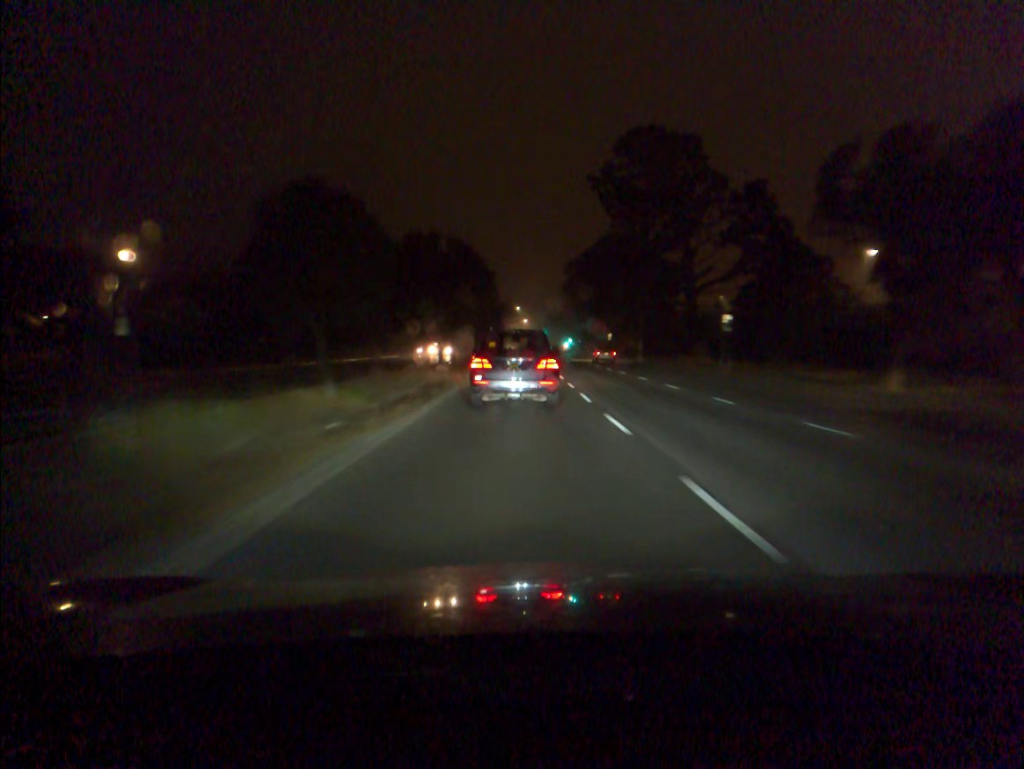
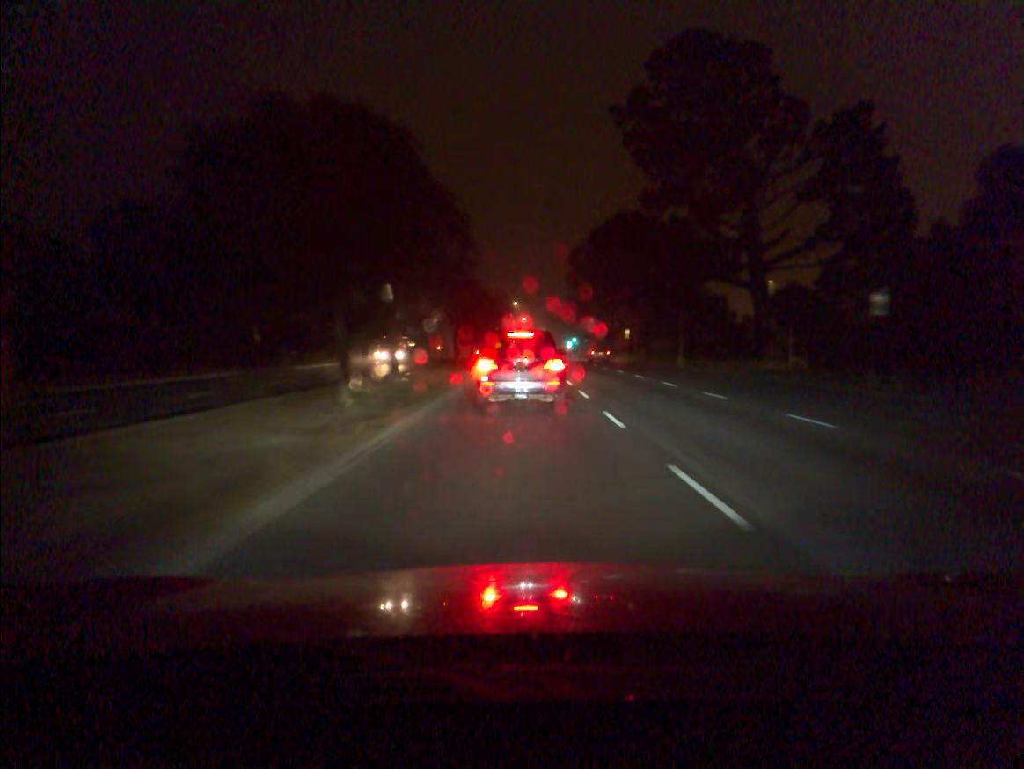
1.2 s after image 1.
(0.0, +20.7) m; 0°
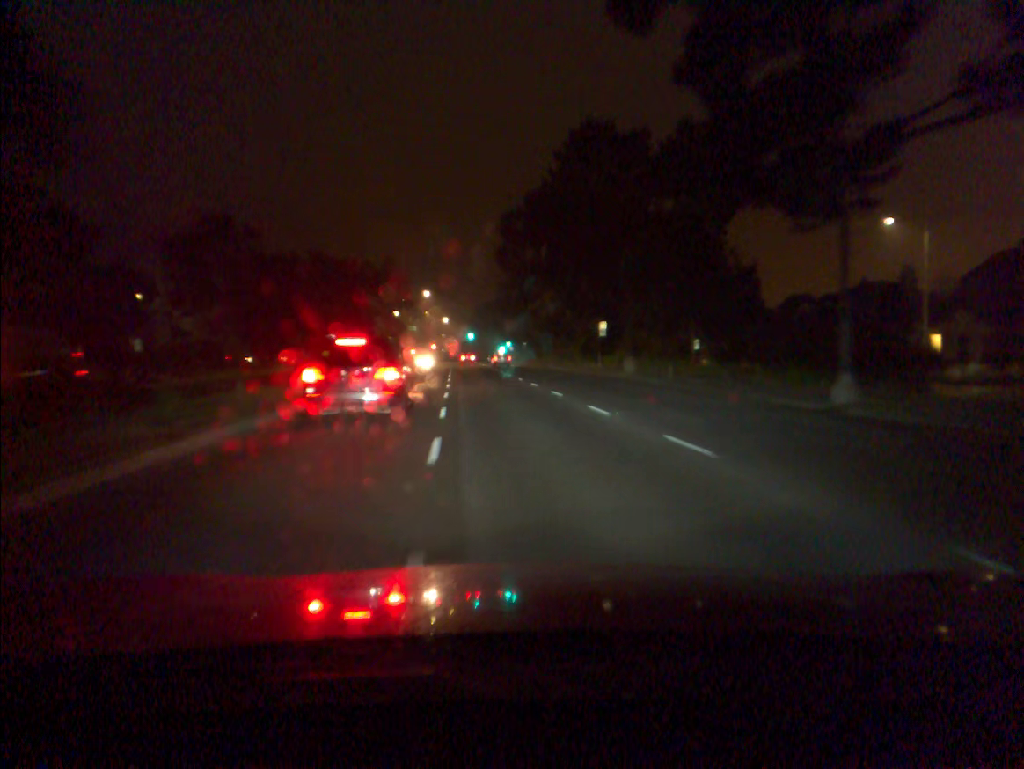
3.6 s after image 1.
(+2.0, +40.2) m; +5°
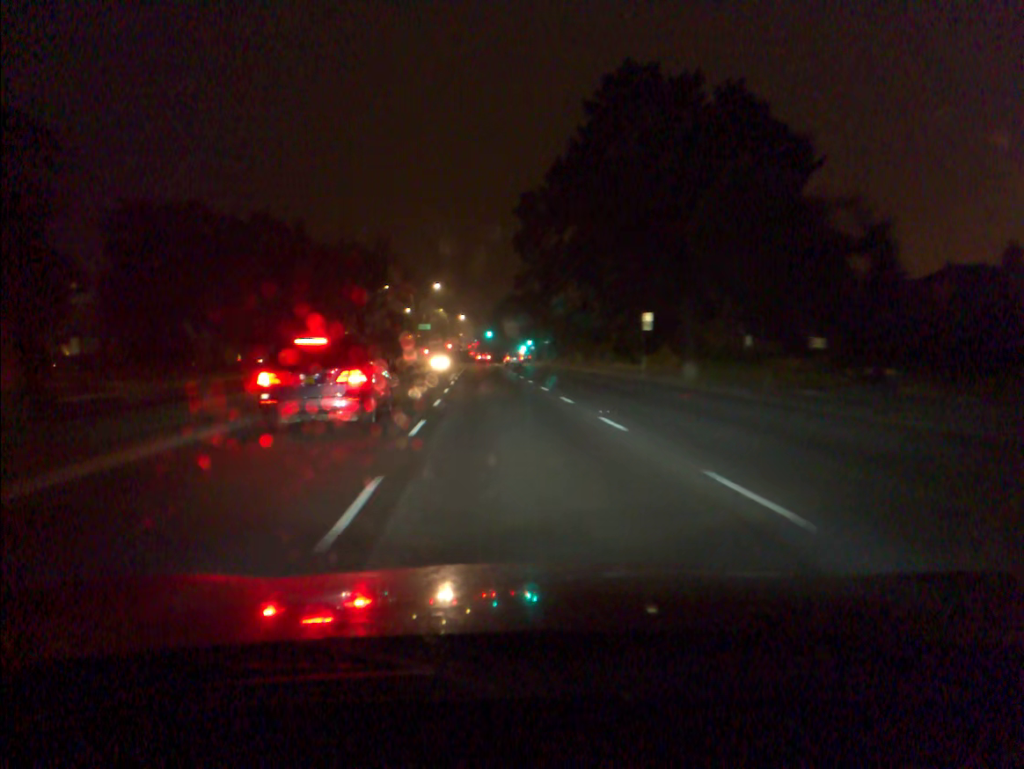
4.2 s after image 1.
(-0.1, +10.9) m; -2°
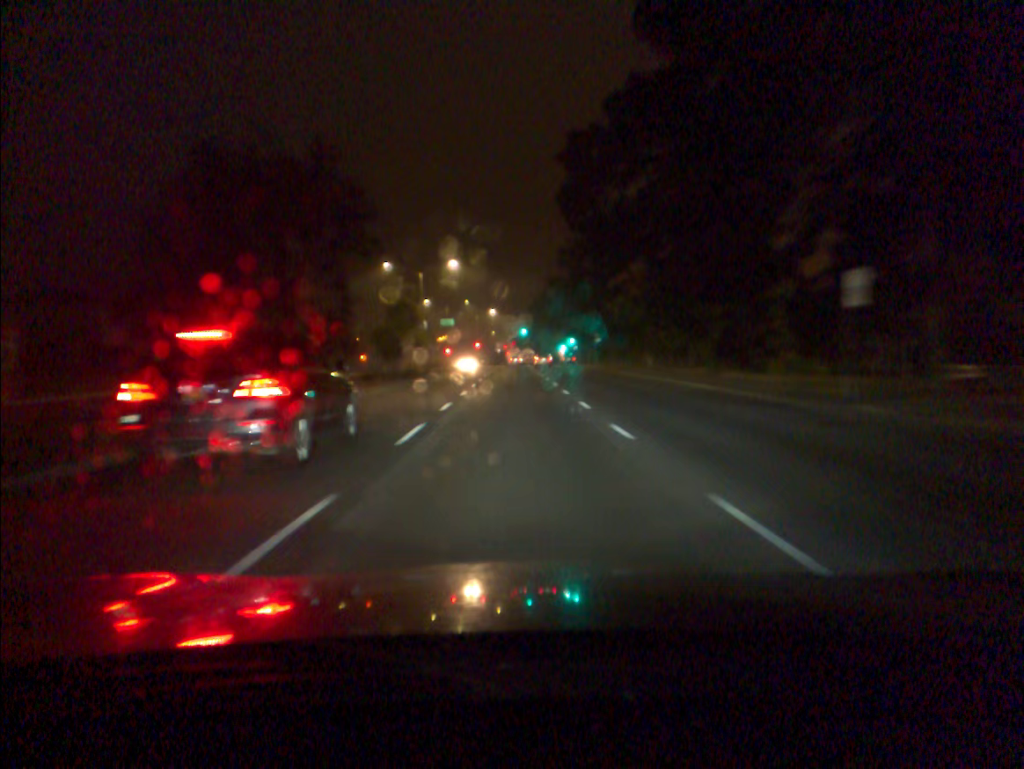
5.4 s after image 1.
(-0.6, +22.9) m; -3°
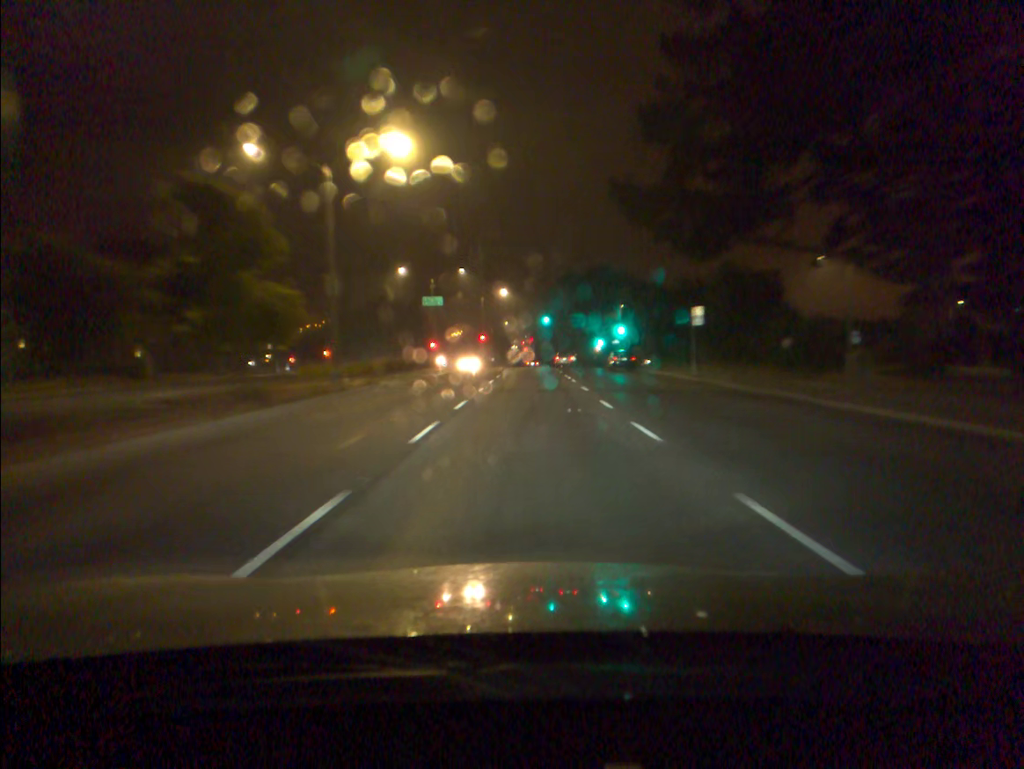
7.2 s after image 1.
(-0.5, +37.1) m; -1°
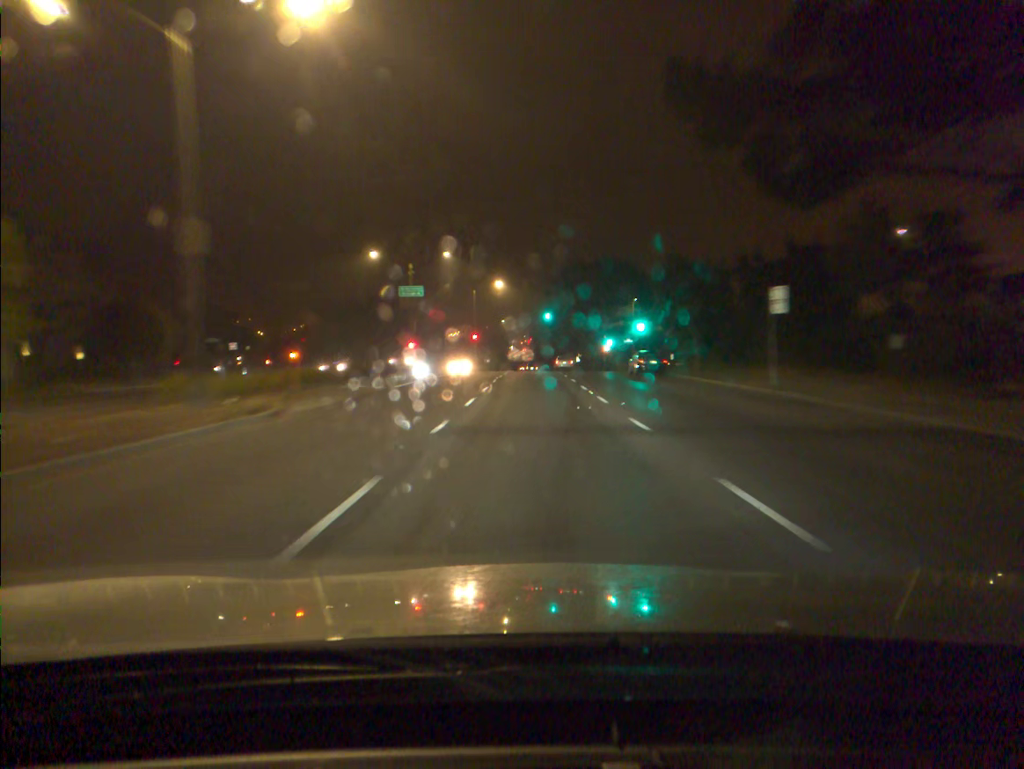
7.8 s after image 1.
(0.0, +12.8) m; 0°
